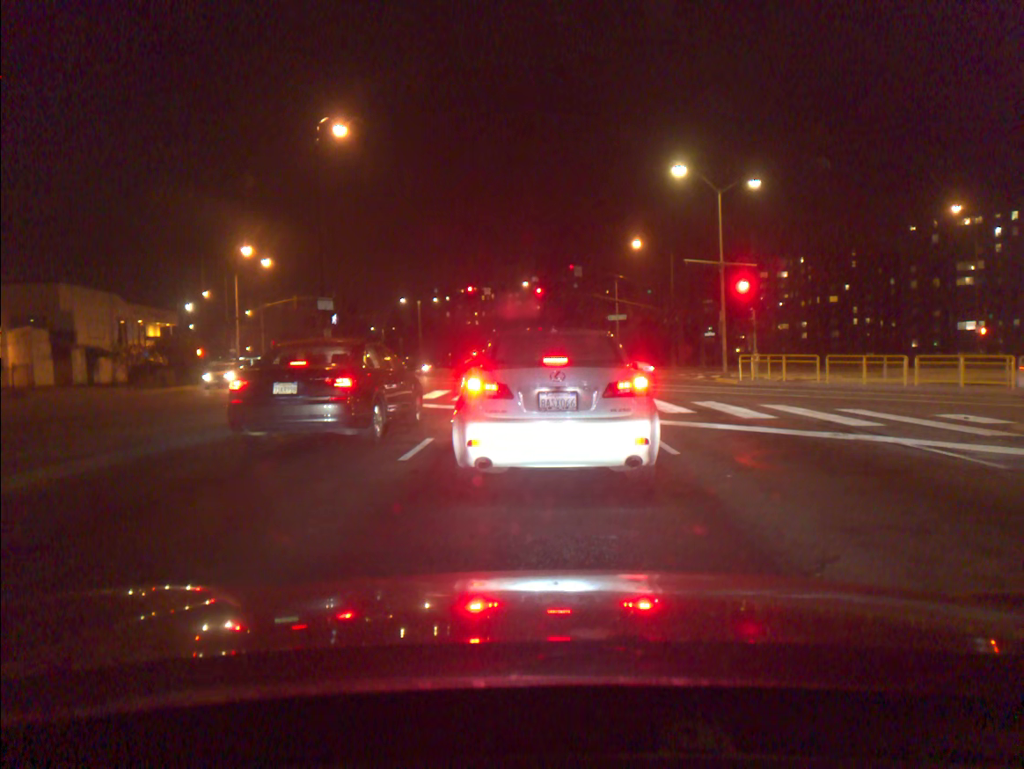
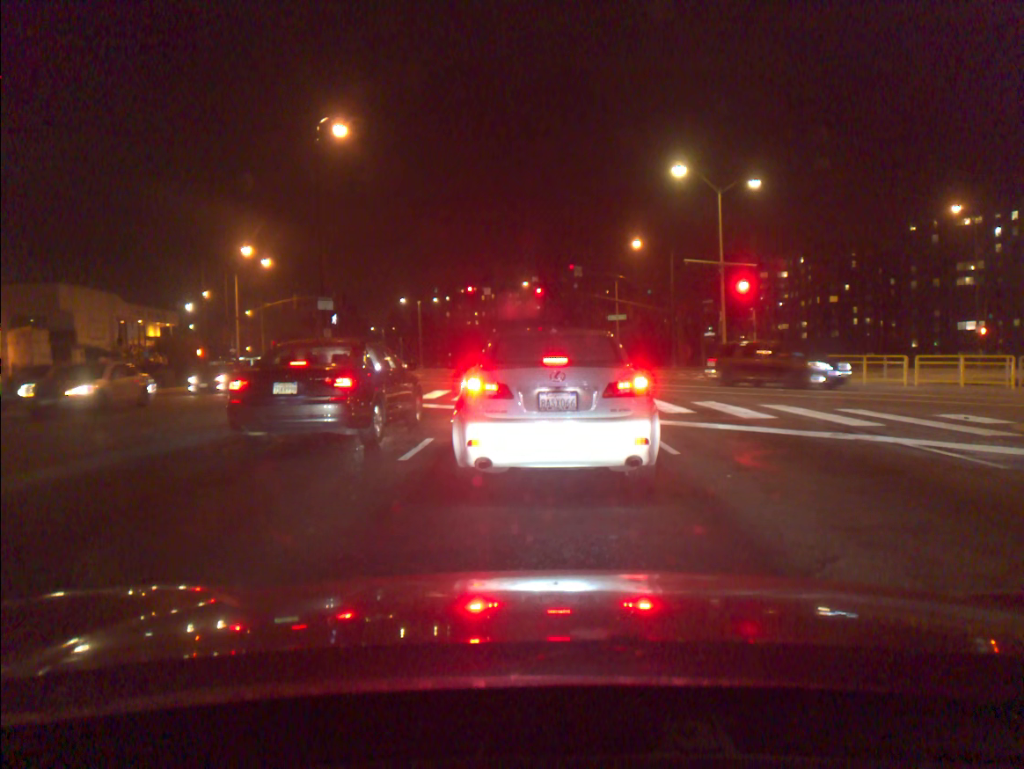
(0.0, 0.0) m; 0°
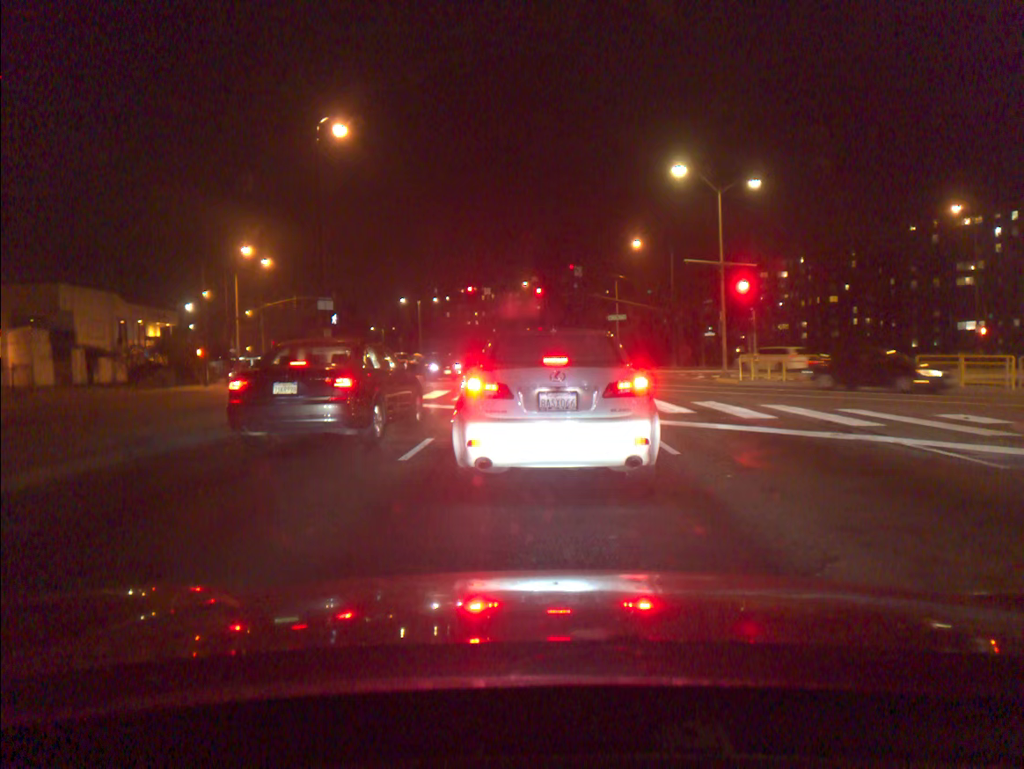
(0.0, 0.0) m; 0°
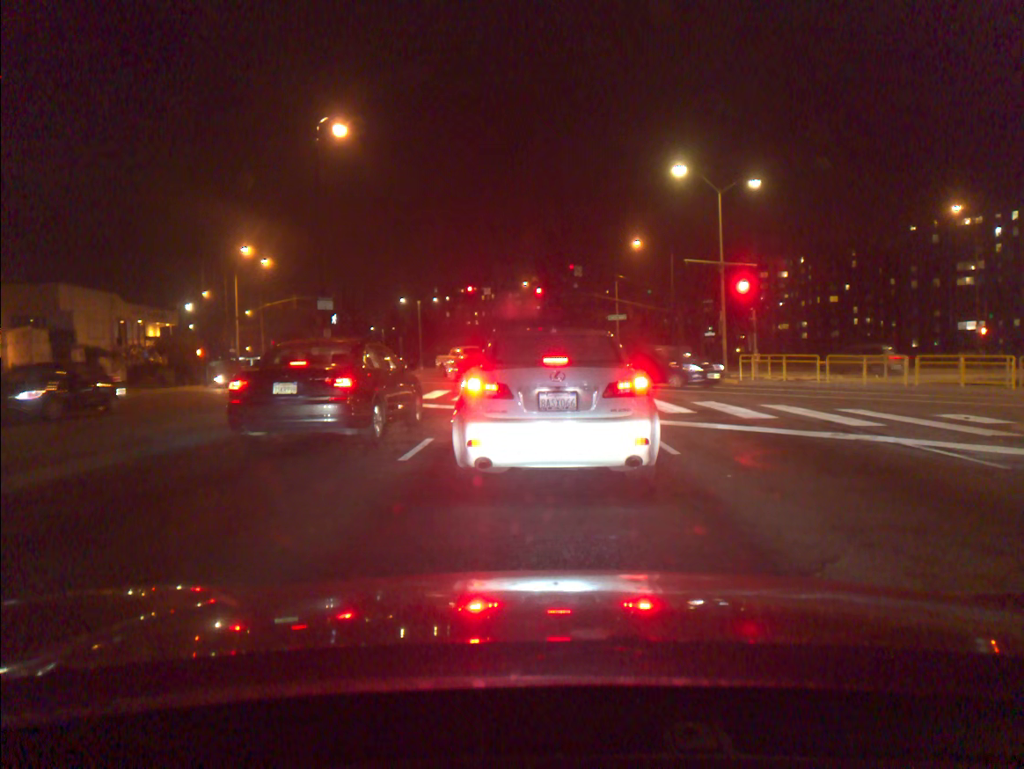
(0.0, 0.0) m; 0°
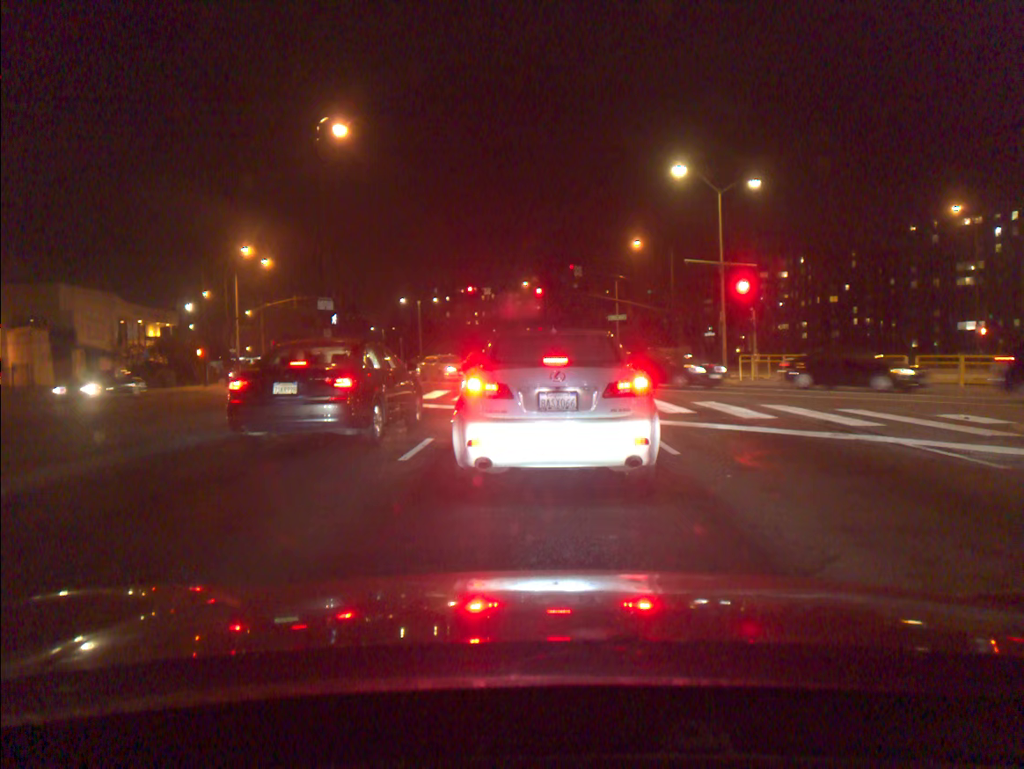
(0.0, 0.0) m; 0°
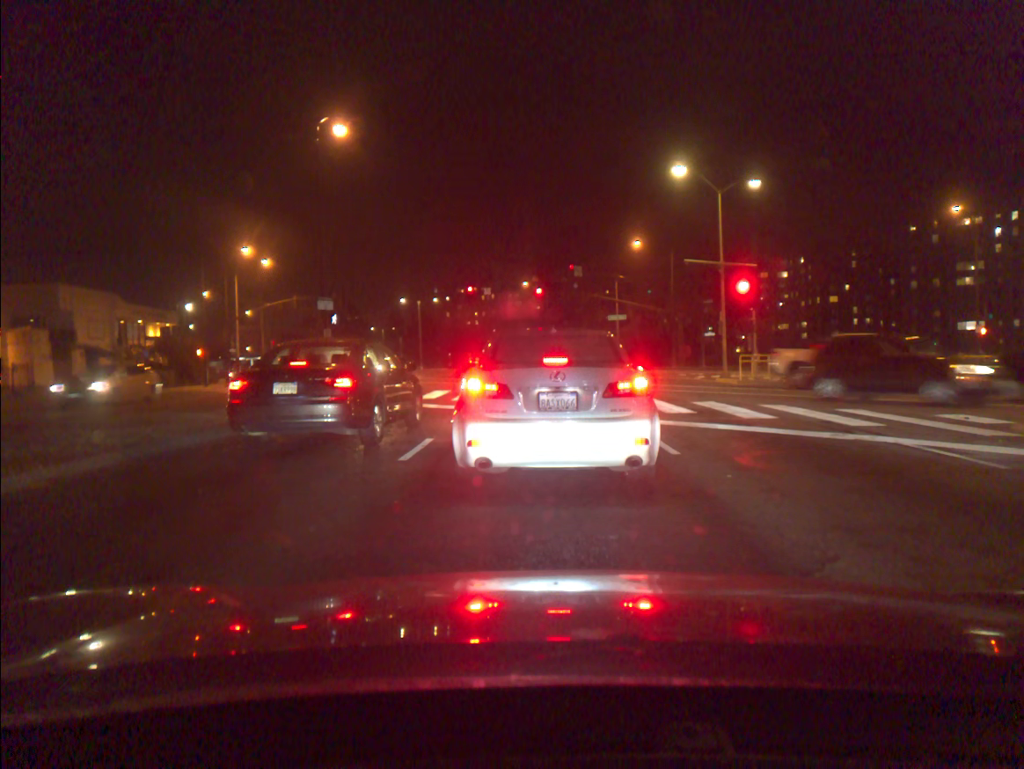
(0.0, 0.0) m; 0°
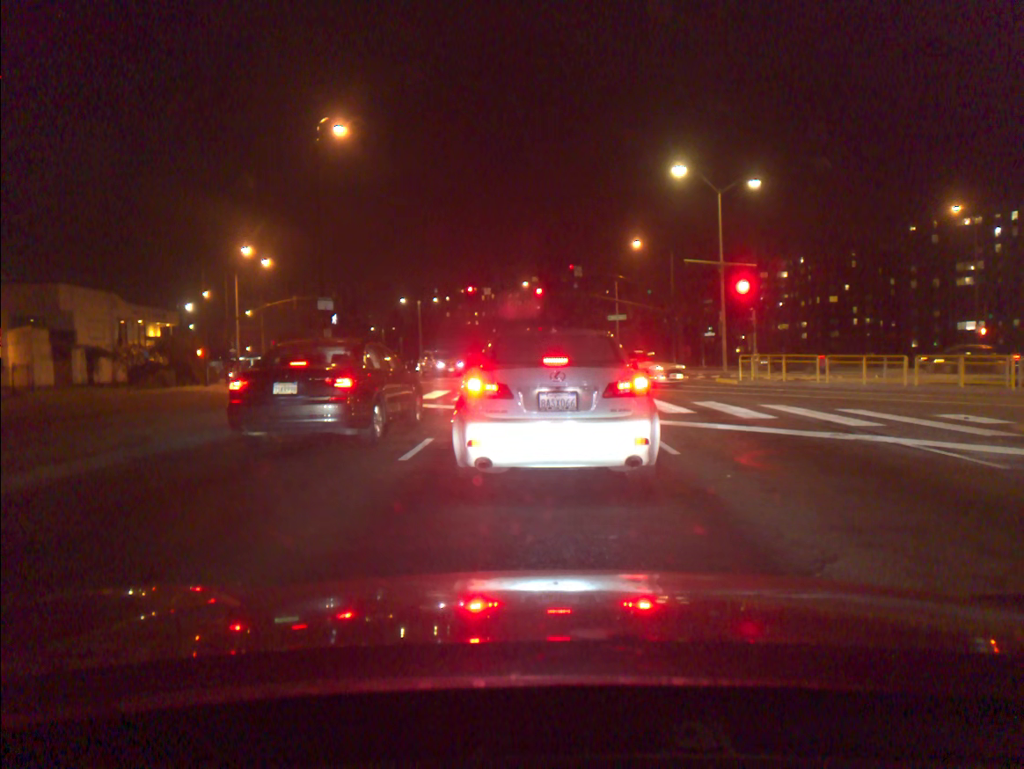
(0.0, 0.0) m; 0°
